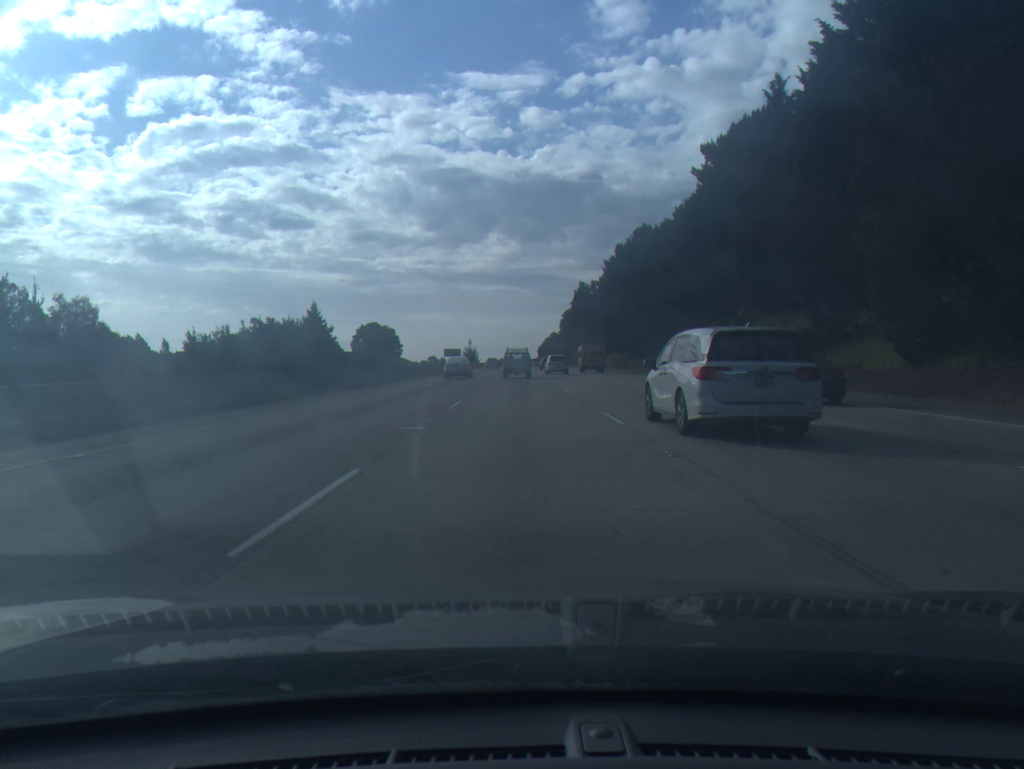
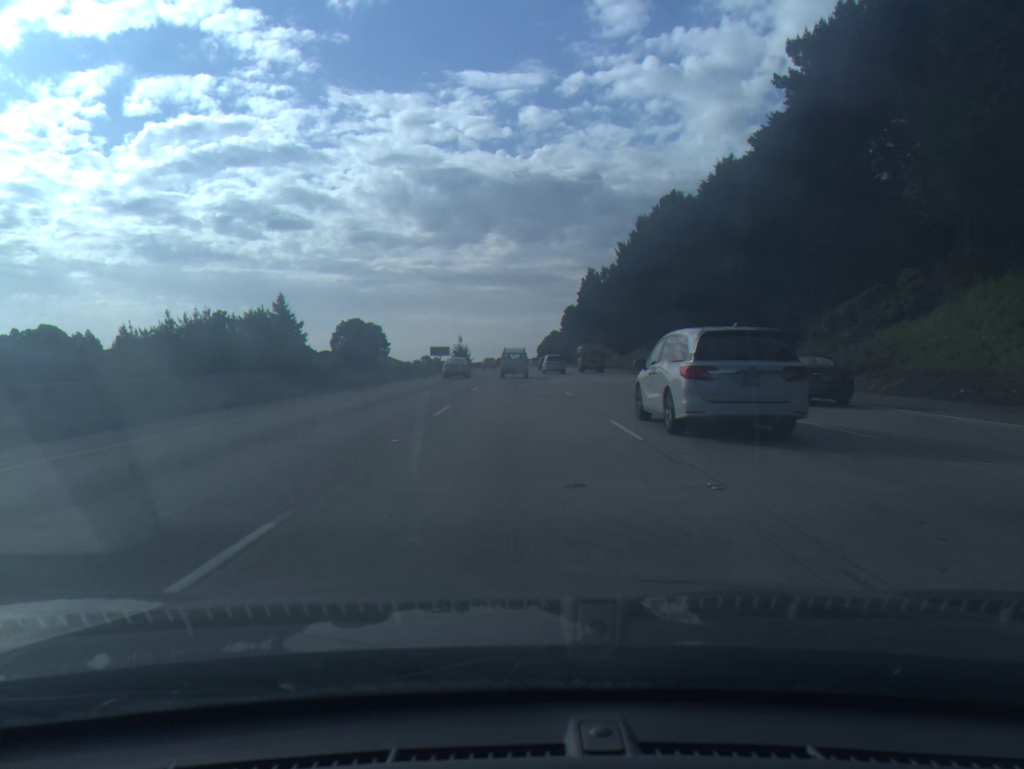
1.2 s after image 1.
(+0.1, +31.9) m; 0°
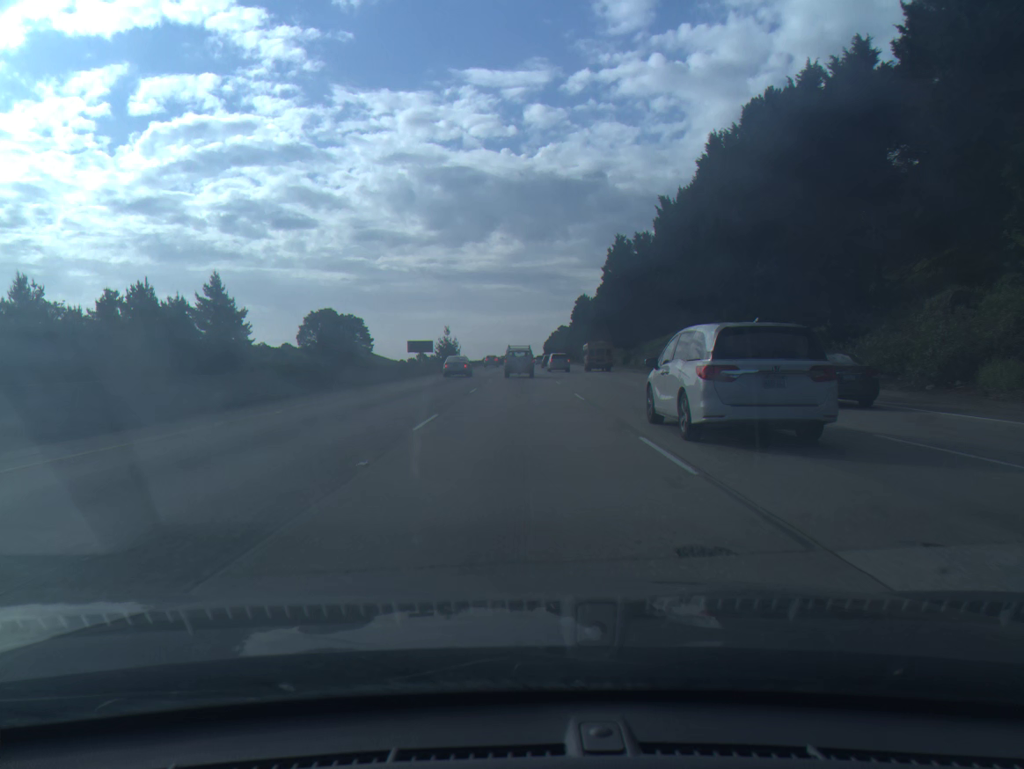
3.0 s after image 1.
(-0.2, +47.5) m; 0°
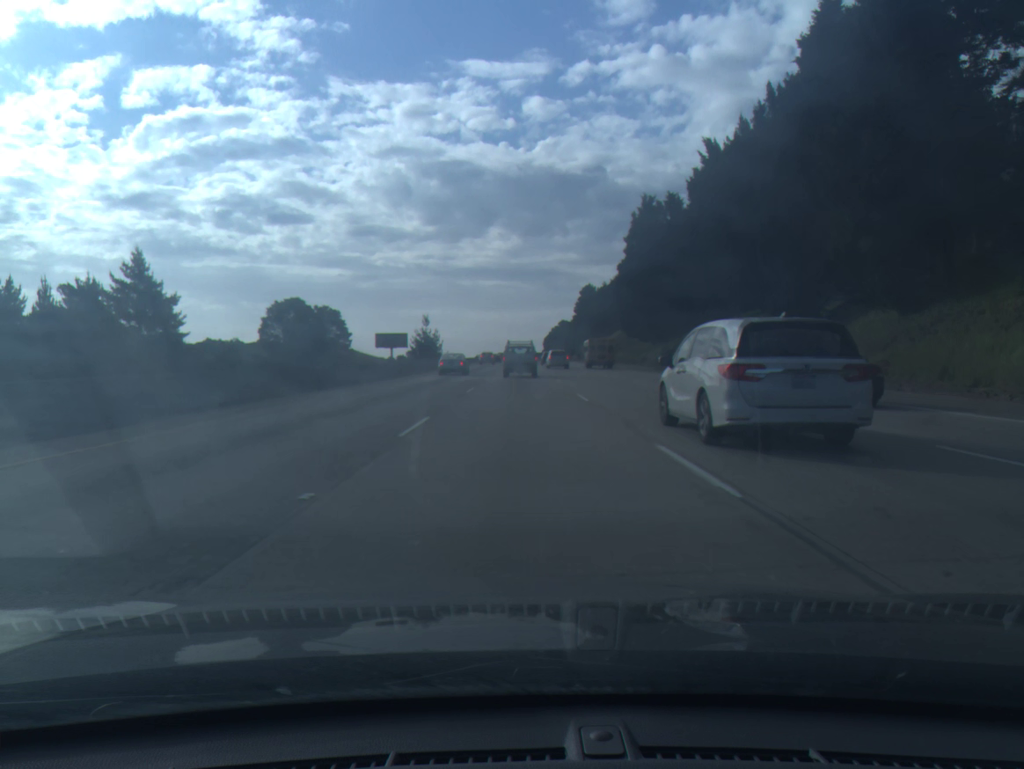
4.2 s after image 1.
(0.0, +30.9) m; 0°
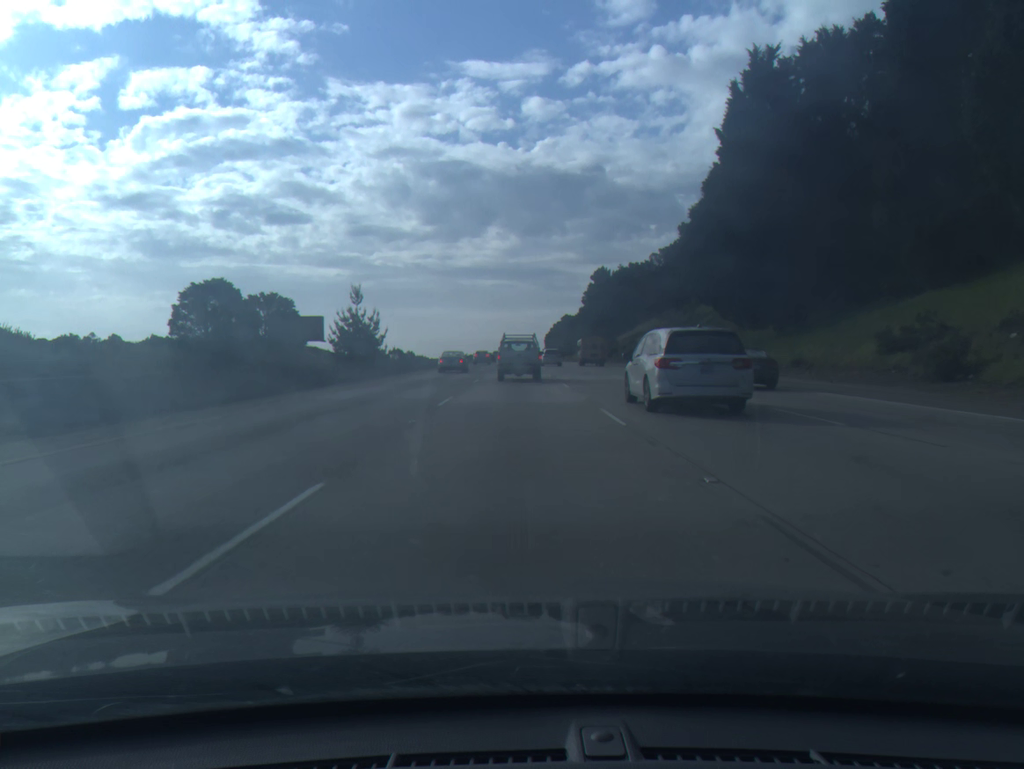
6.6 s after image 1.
(+0.2, +52.4) m; 0°
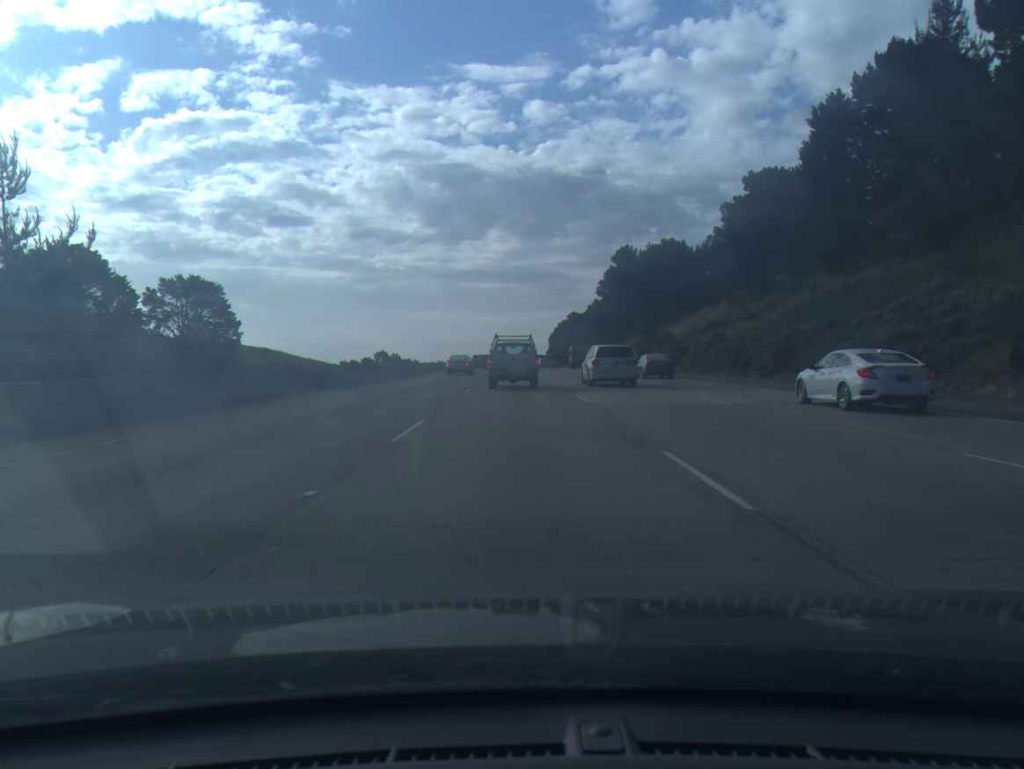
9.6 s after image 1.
(-0.2, +51.1) m; 0°
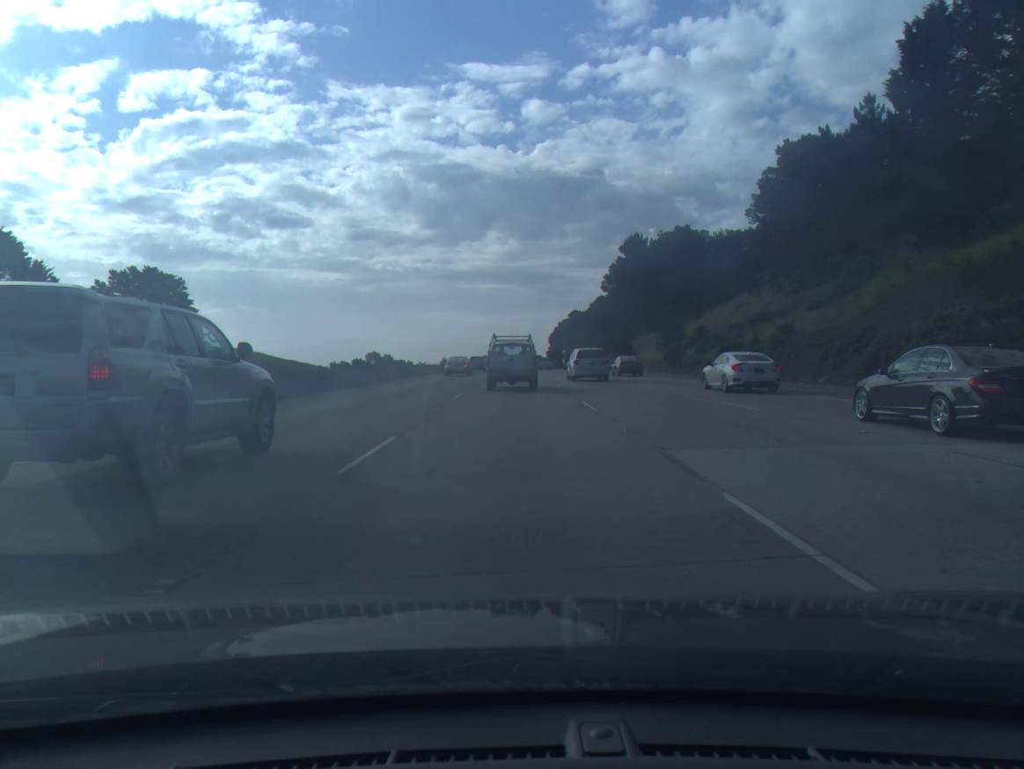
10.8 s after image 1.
(0.0, +17.7) m; 0°
